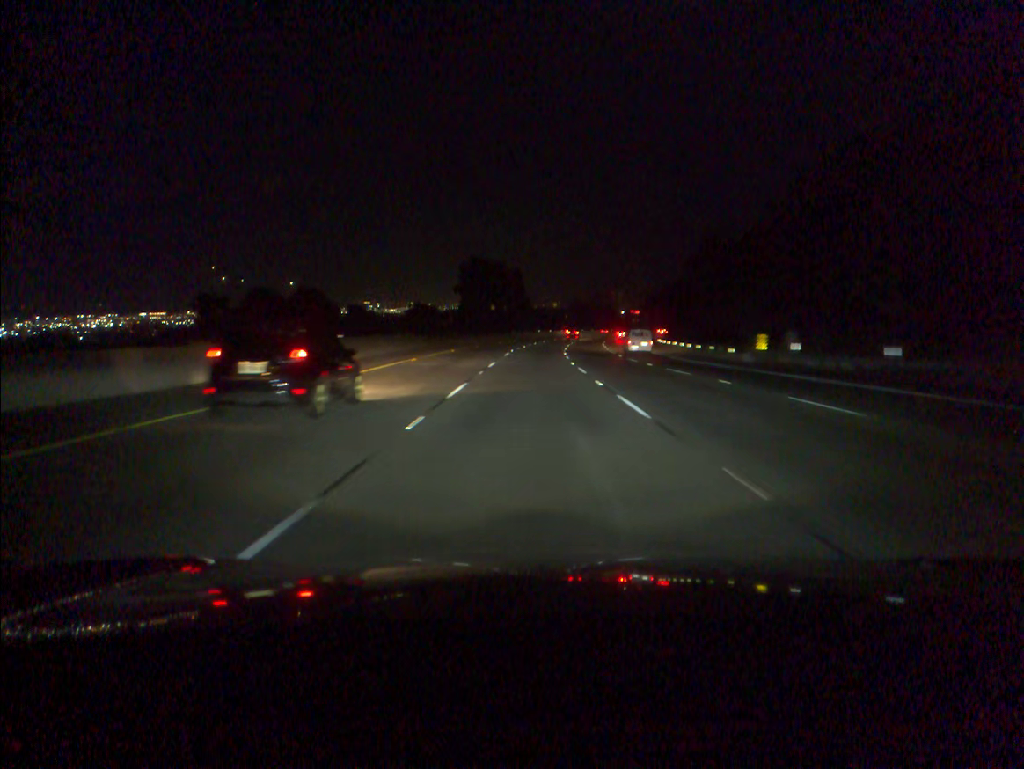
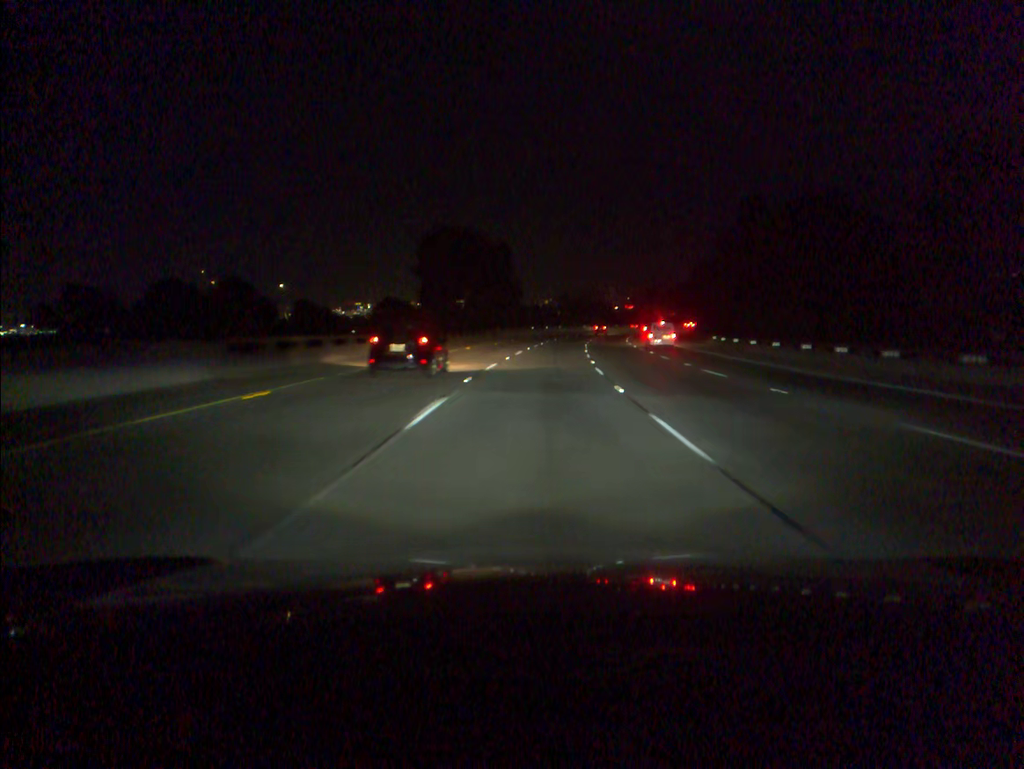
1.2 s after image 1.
(+0.1, +34.8) m; +1°
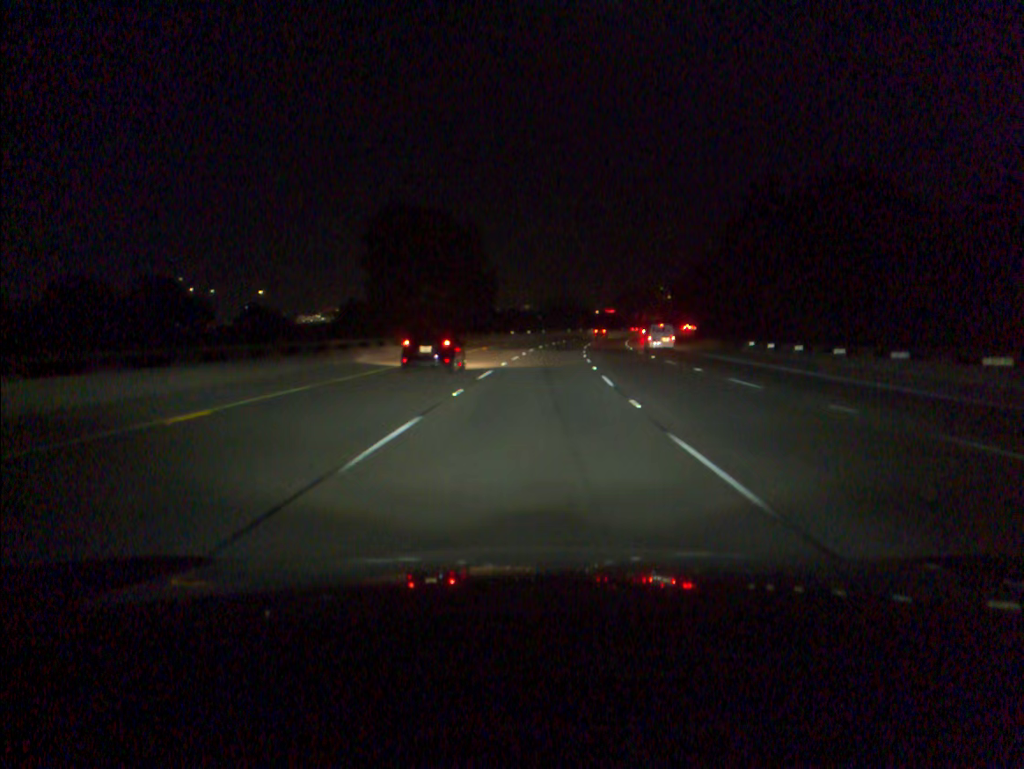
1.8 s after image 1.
(+0.2, +17.4) m; +1°
